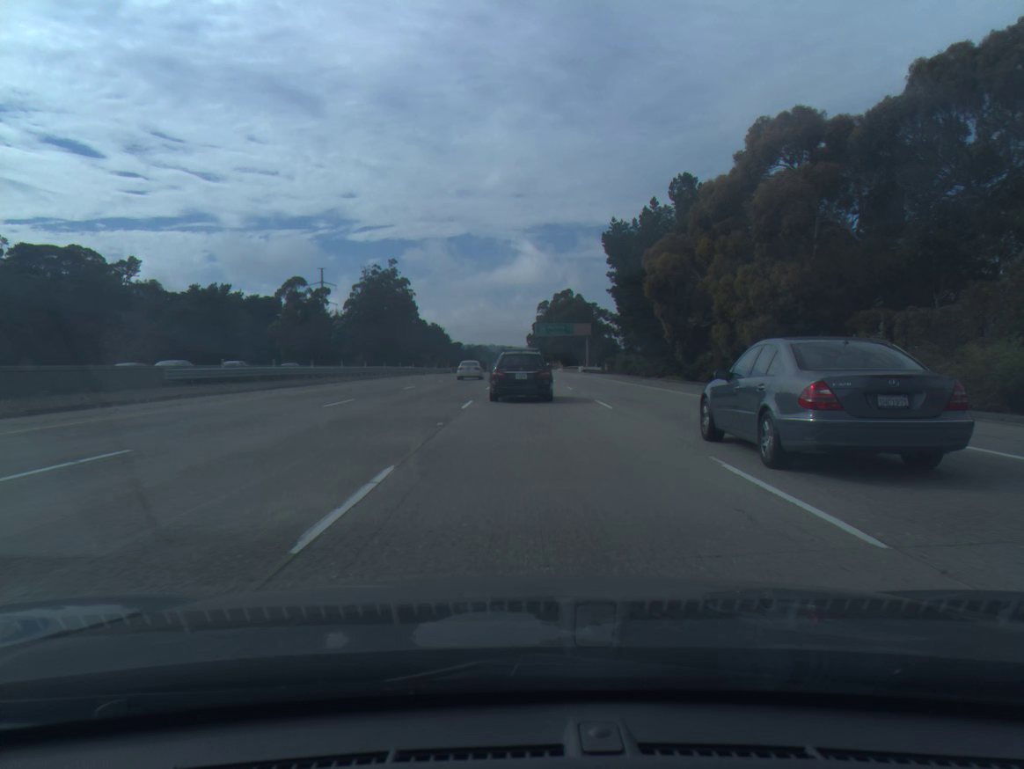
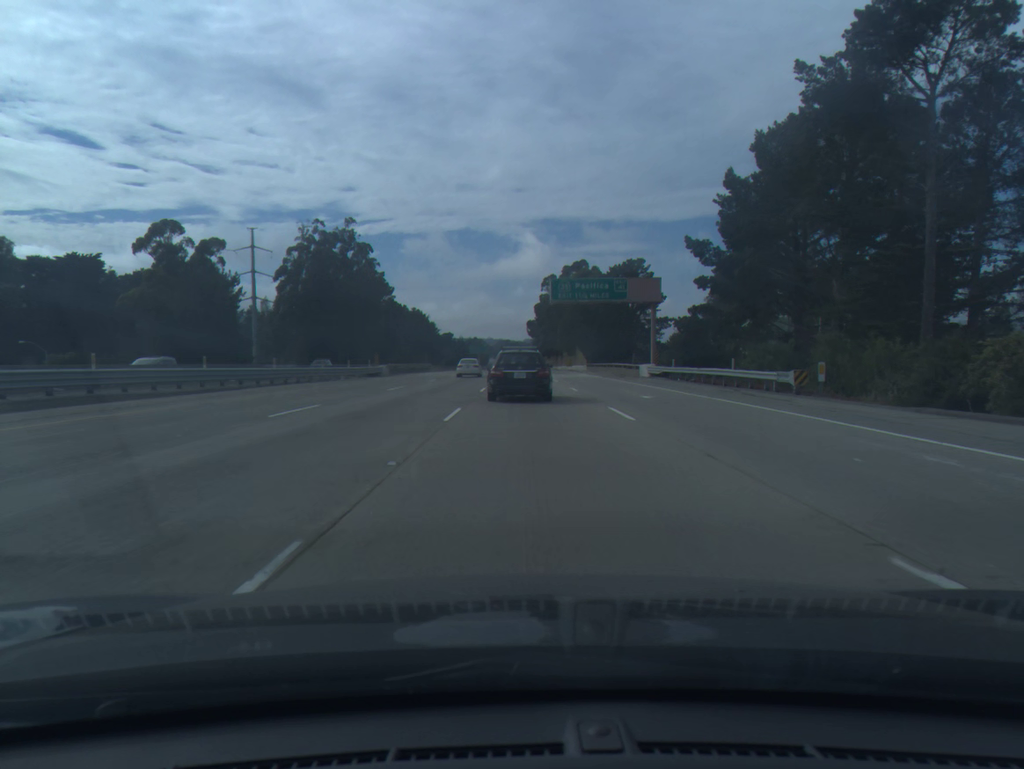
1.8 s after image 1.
(+0.2, +63.1) m; 0°
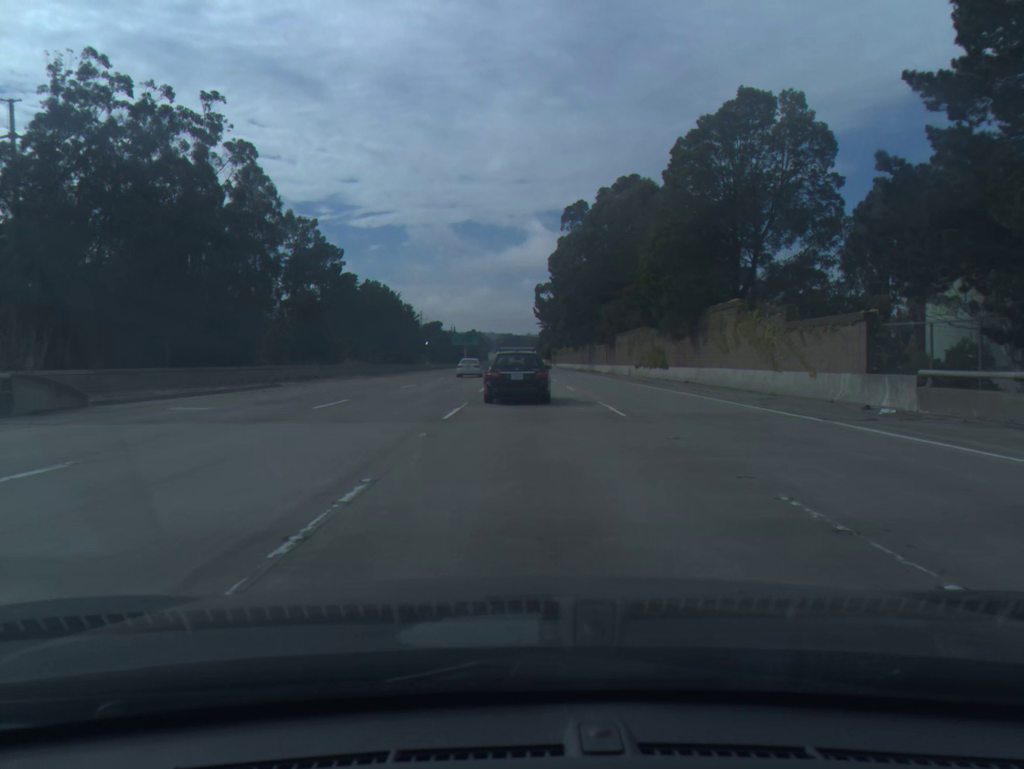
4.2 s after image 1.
(-0.1, +84.6) m; 0°
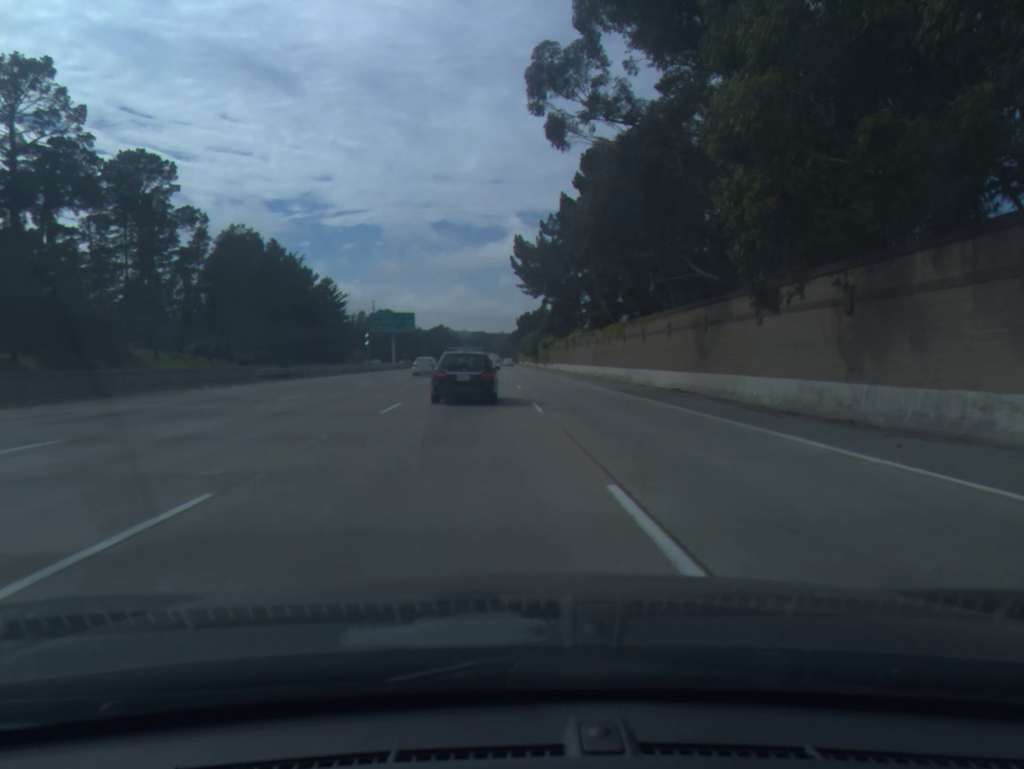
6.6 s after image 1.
(+1.1, +85.3) m; +2°
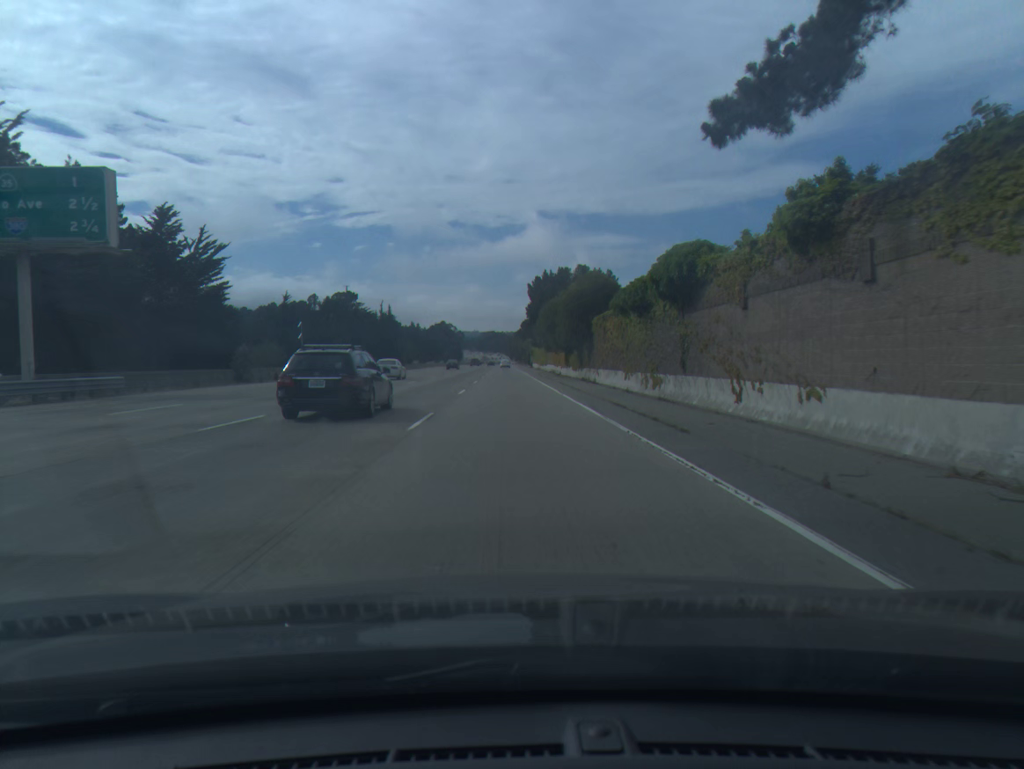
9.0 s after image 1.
(-0.3, +91.7) m; -1°
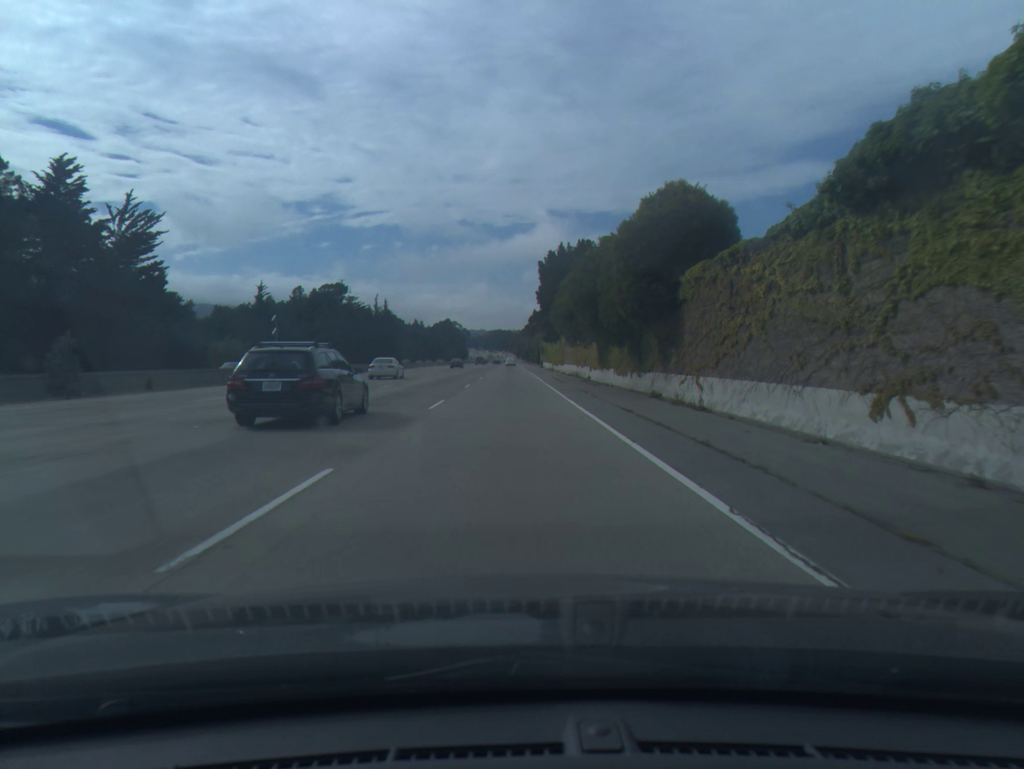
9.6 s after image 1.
(-0.1, +24.0) m; 0°
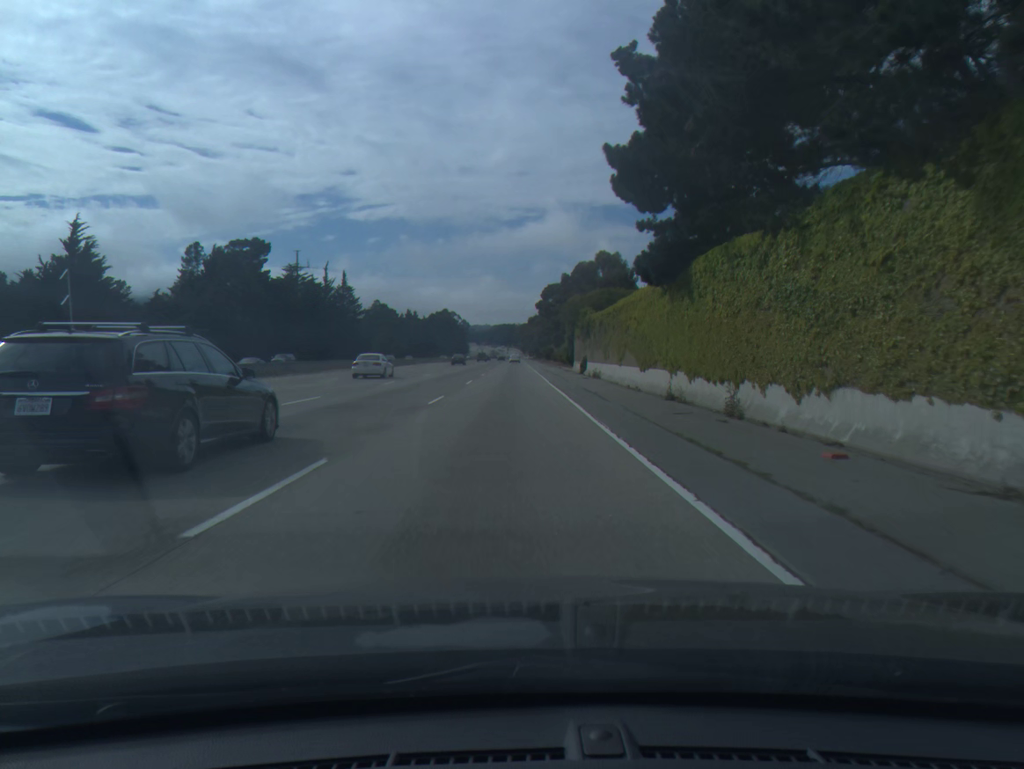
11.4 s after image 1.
(-0.4, +72.6) m; 0°
